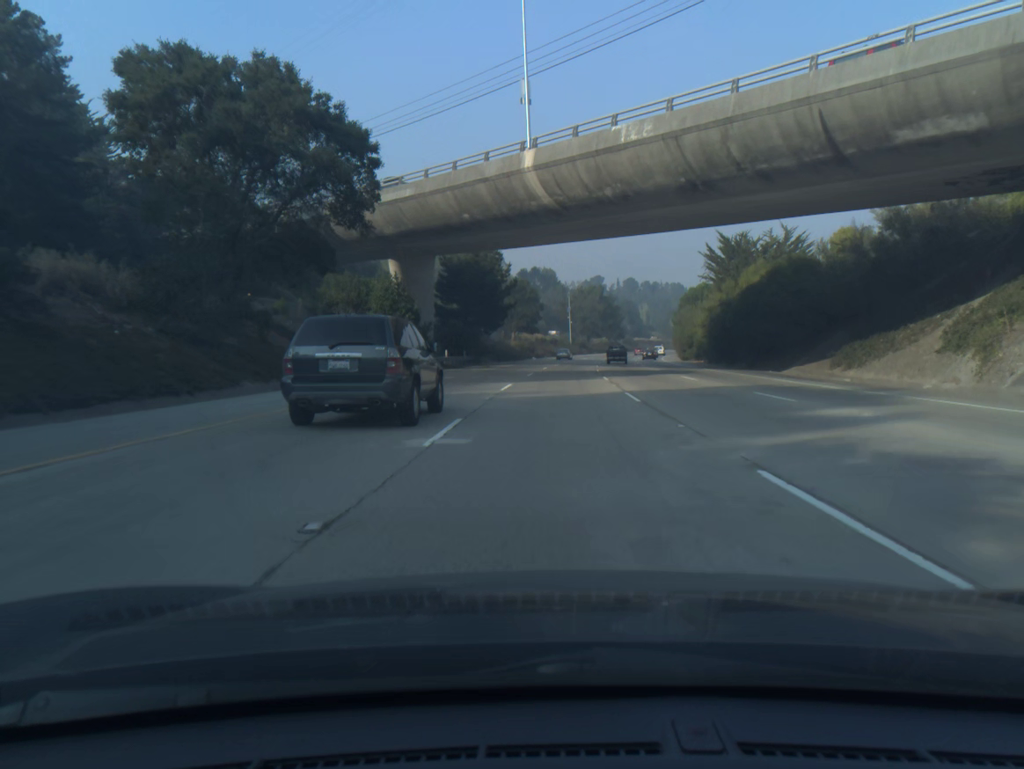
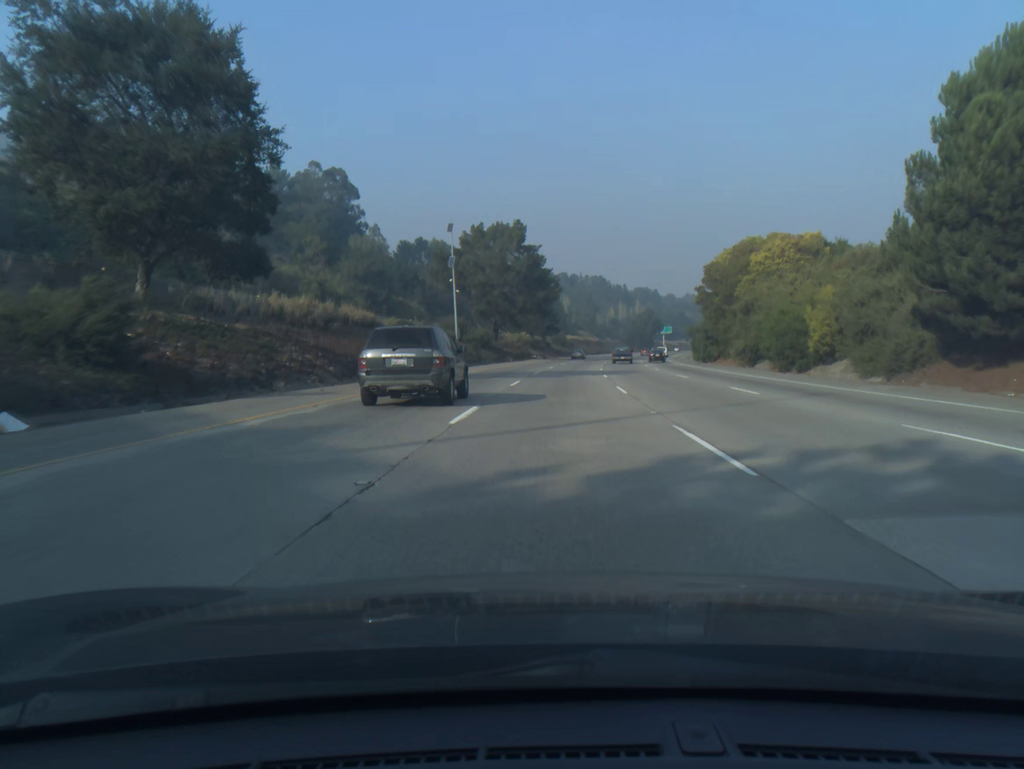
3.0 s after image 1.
(+6.0, +98.6) m; +7°
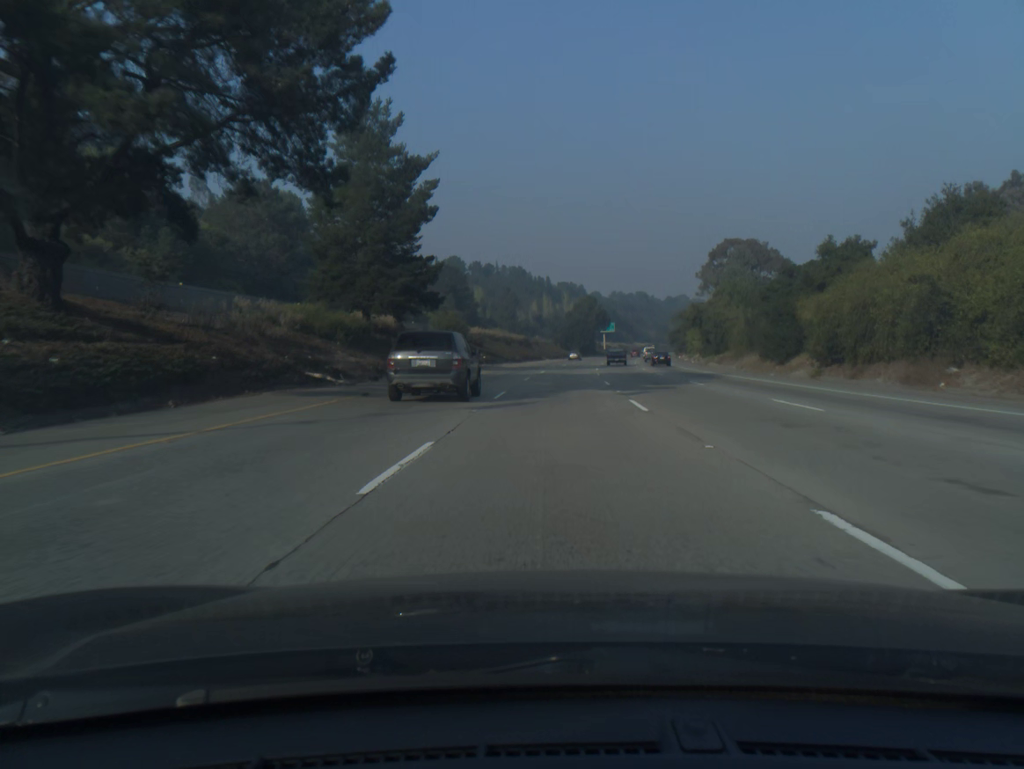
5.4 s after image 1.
(+4.0, +78.8) m; +6°
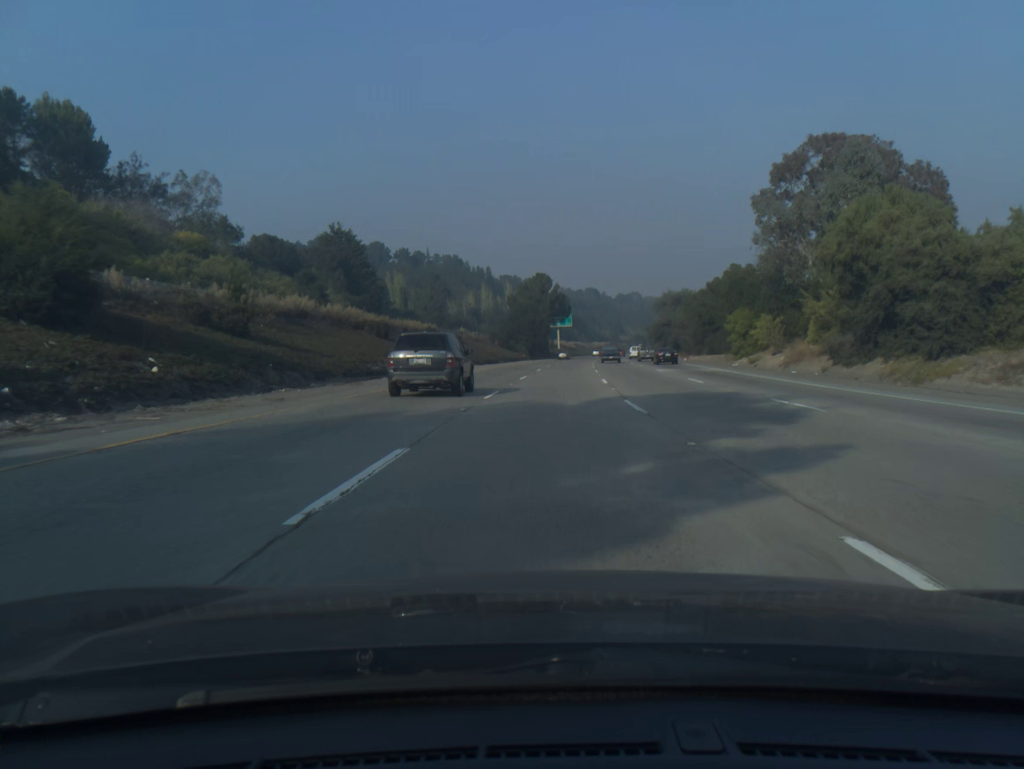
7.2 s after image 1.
(+2.1, +59.4) m; +4°
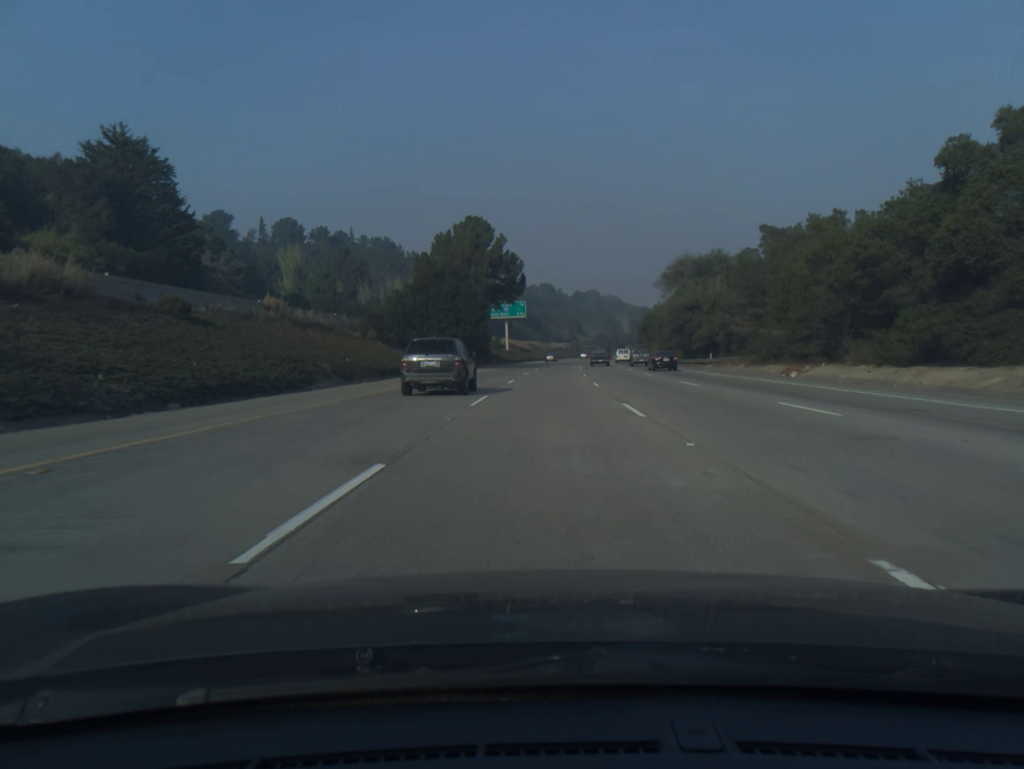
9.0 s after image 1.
(+1.9, +59.5) m; +3°
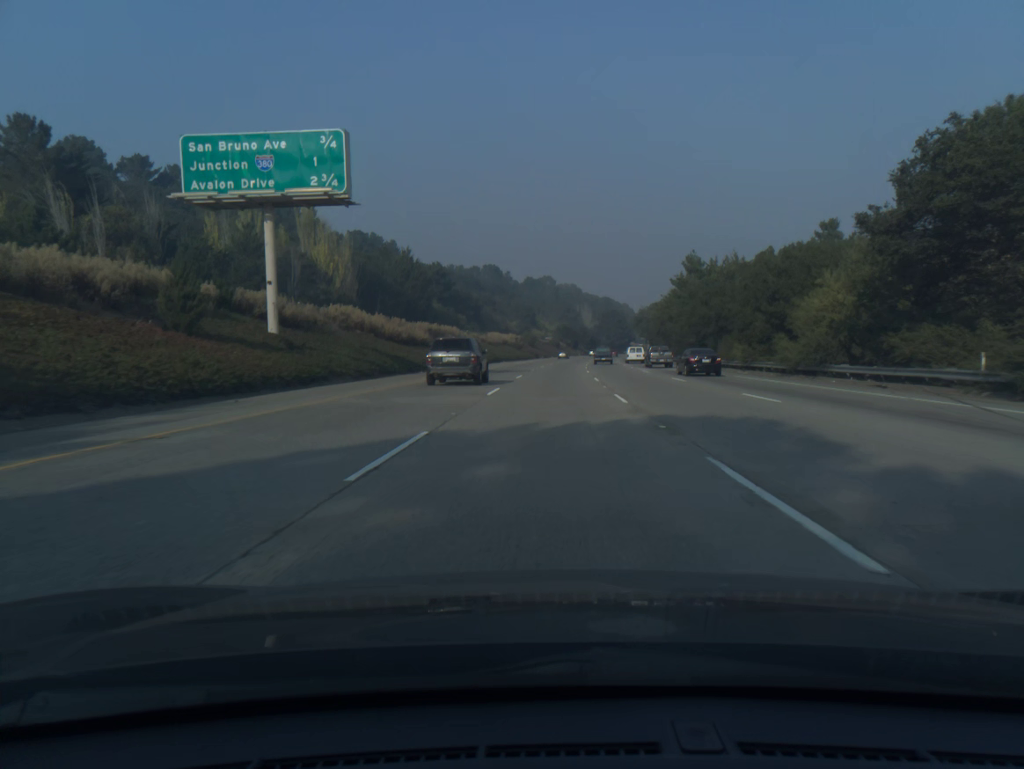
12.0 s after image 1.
(+3.2, +99.2) m; +4°
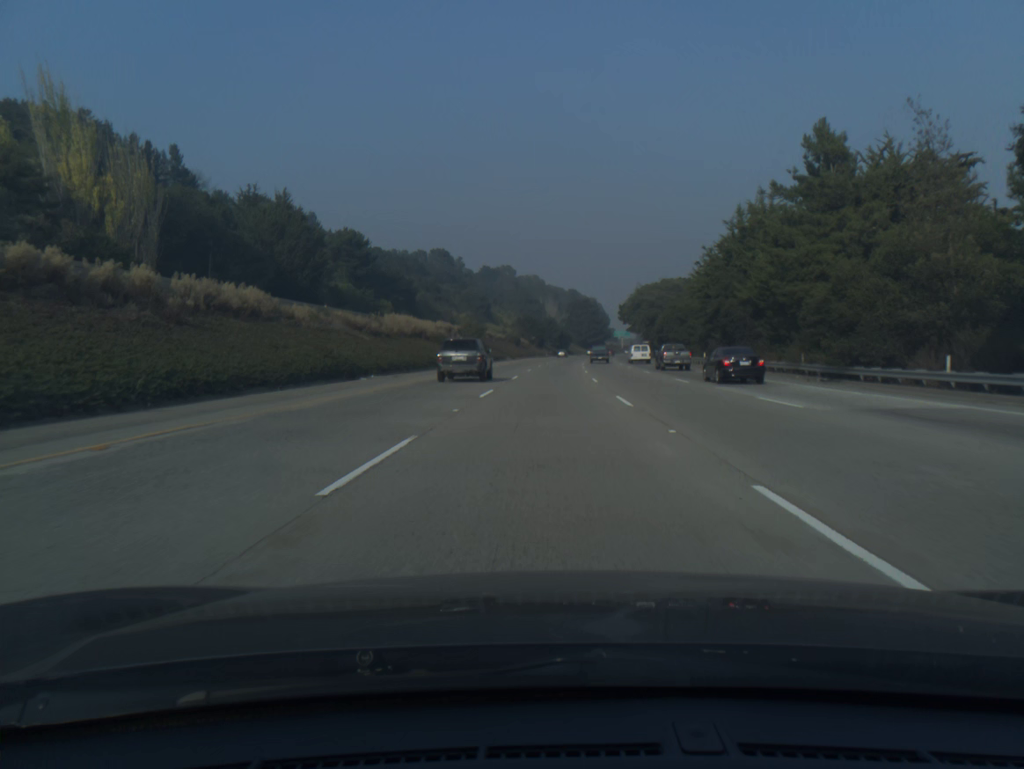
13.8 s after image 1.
(+1.3, +59.5) m; +3°
